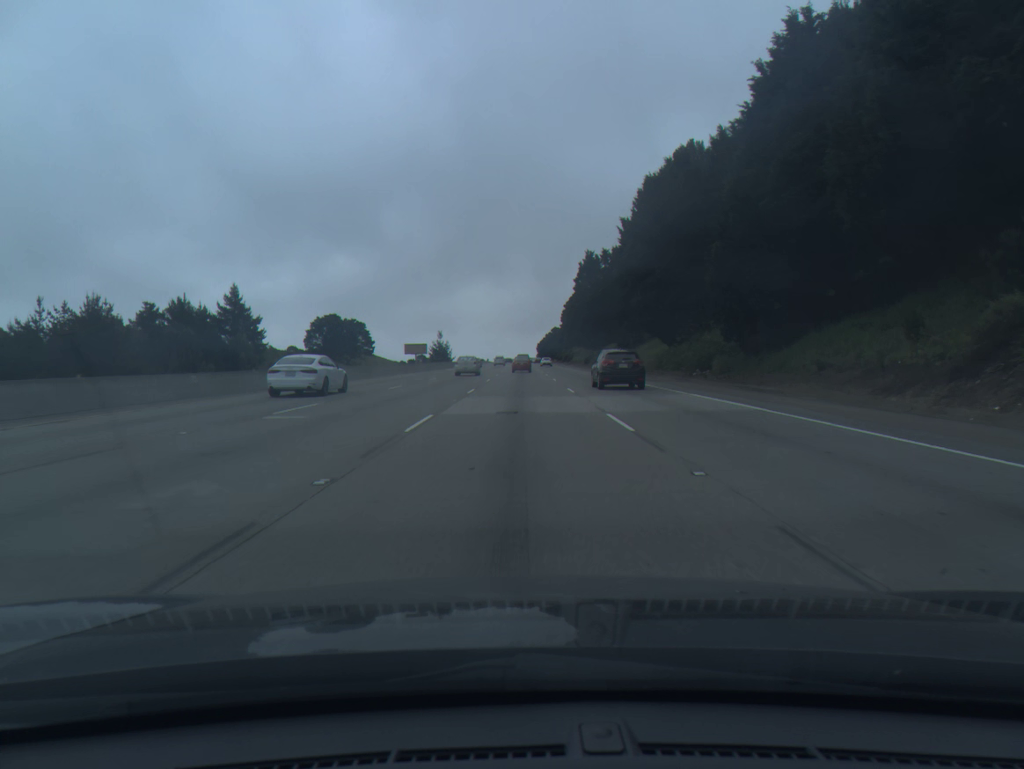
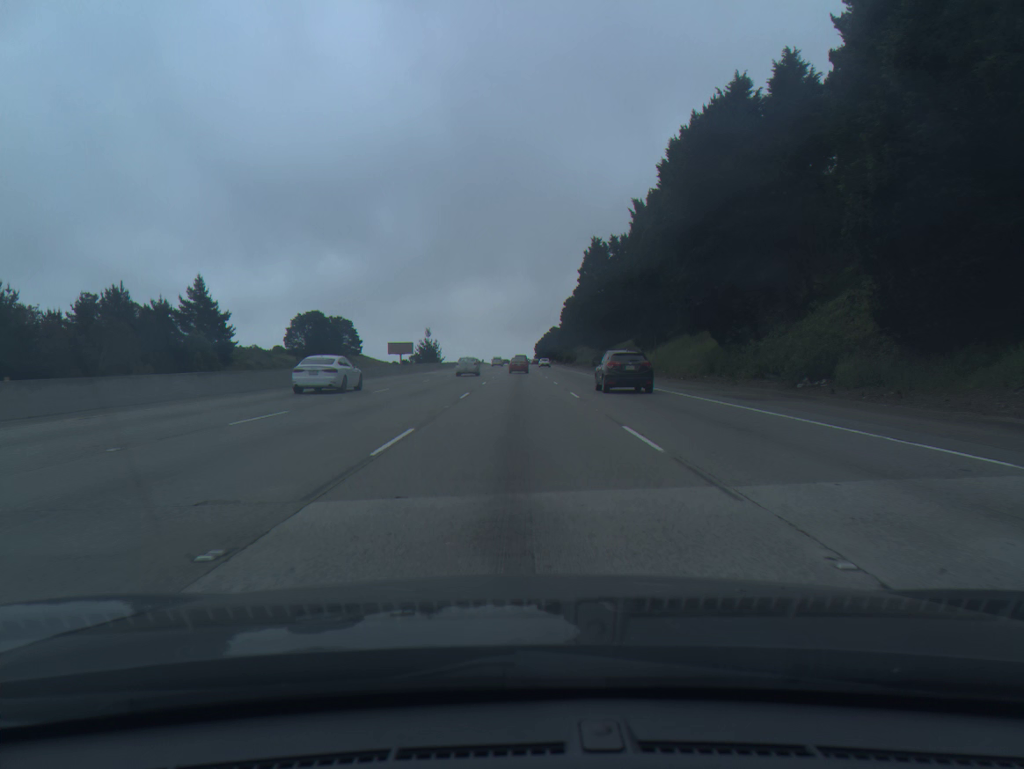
(0.0, +17.5) m; 0°
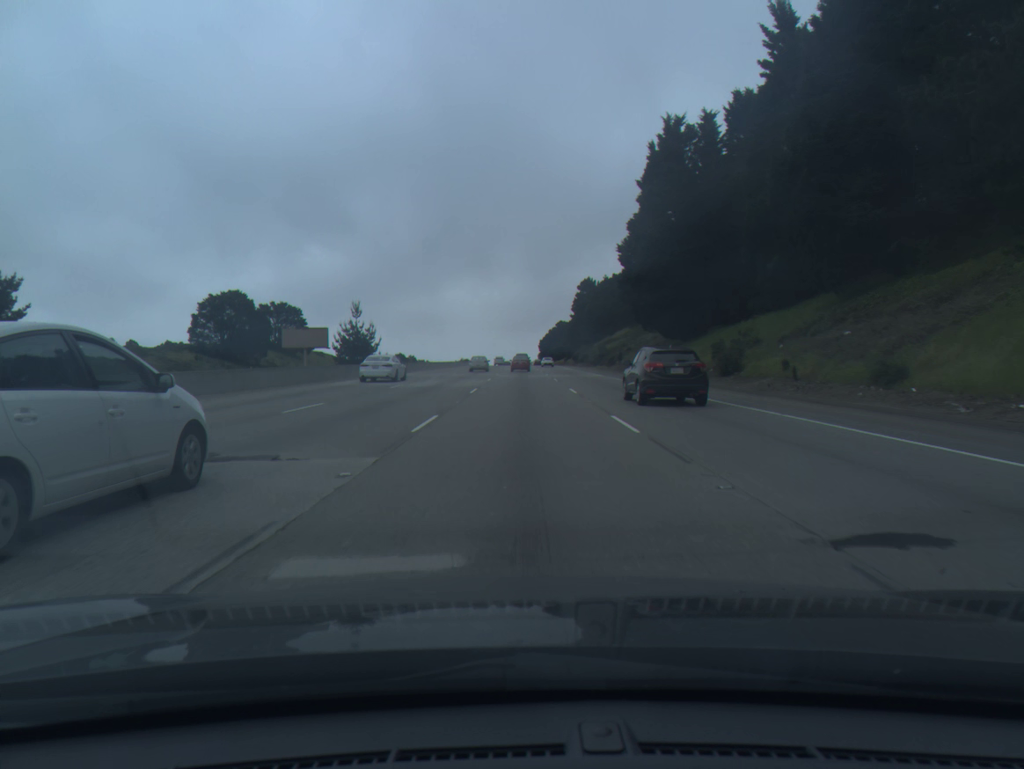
(+0.1, +70.4) m; 0°
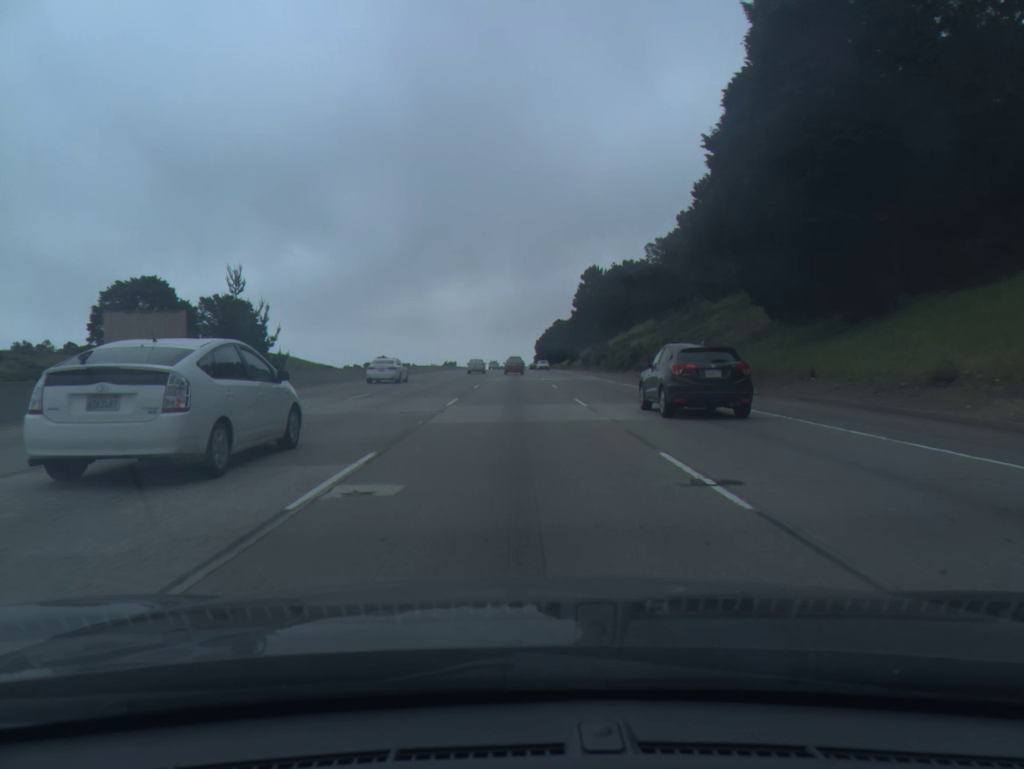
(+0.2, +35.6) m; 0°
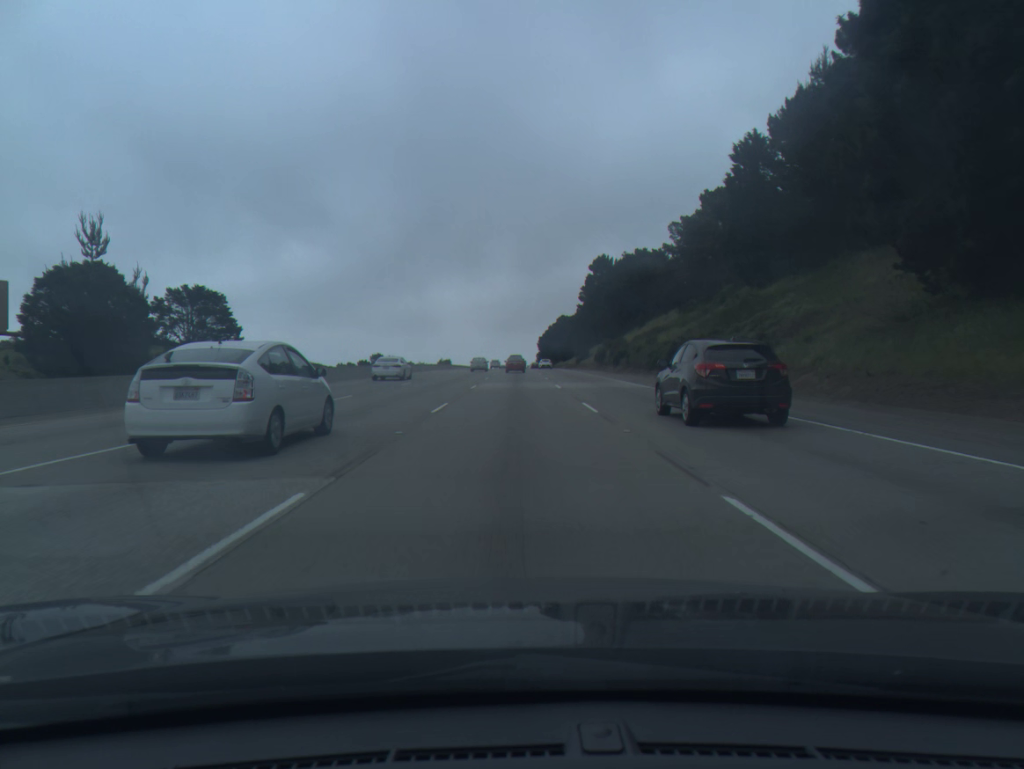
(0.0, +17.8) m; 0°
